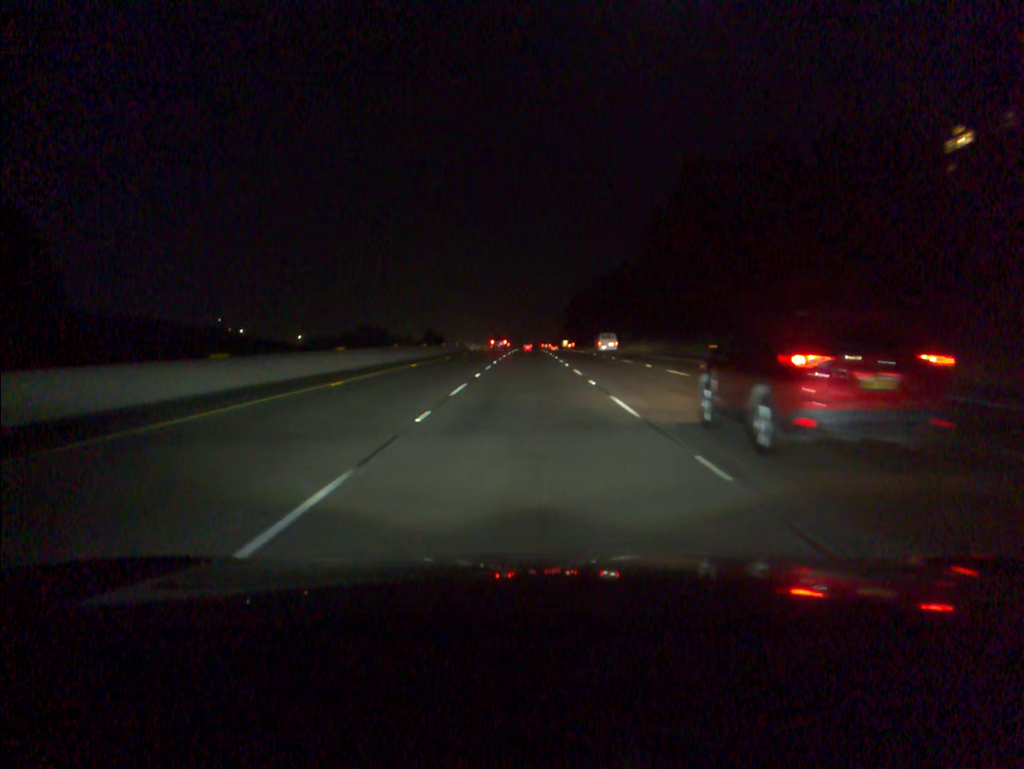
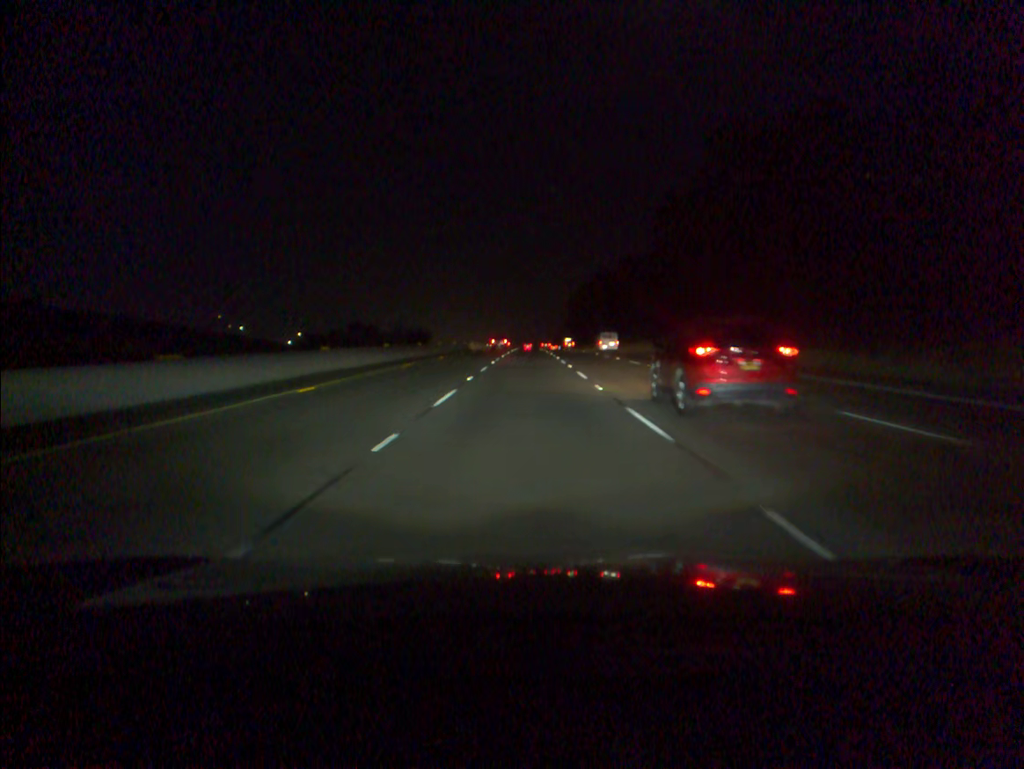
(0.0, +17.5) m; 0°
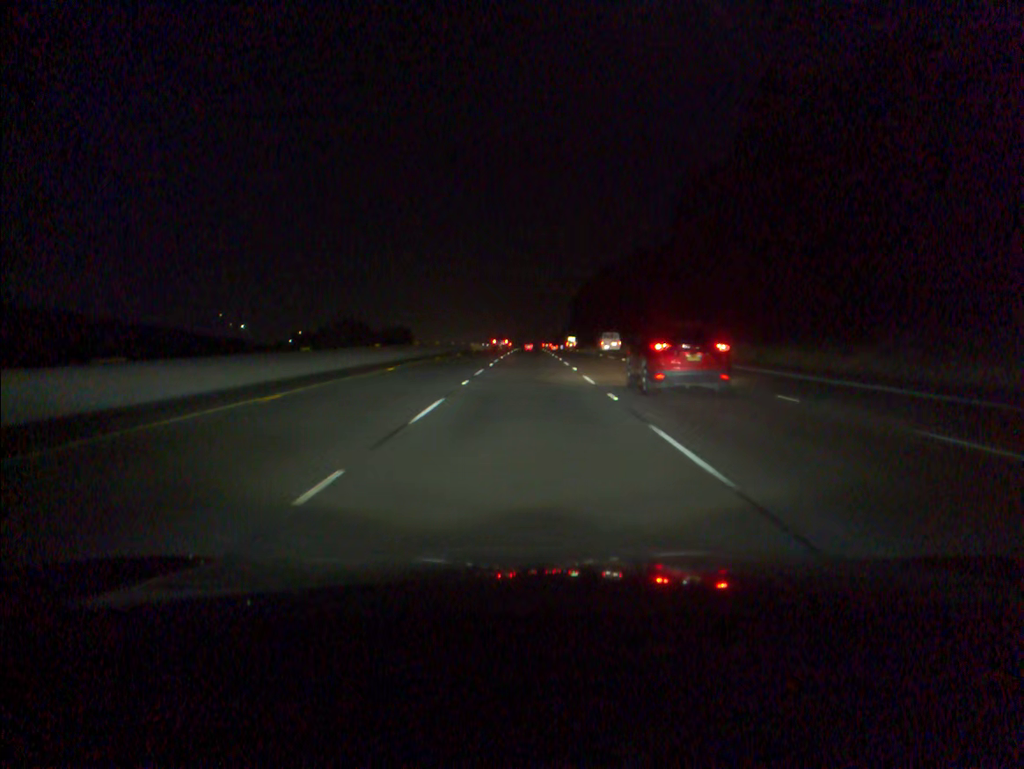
(0.0, +17.5) m; 0°
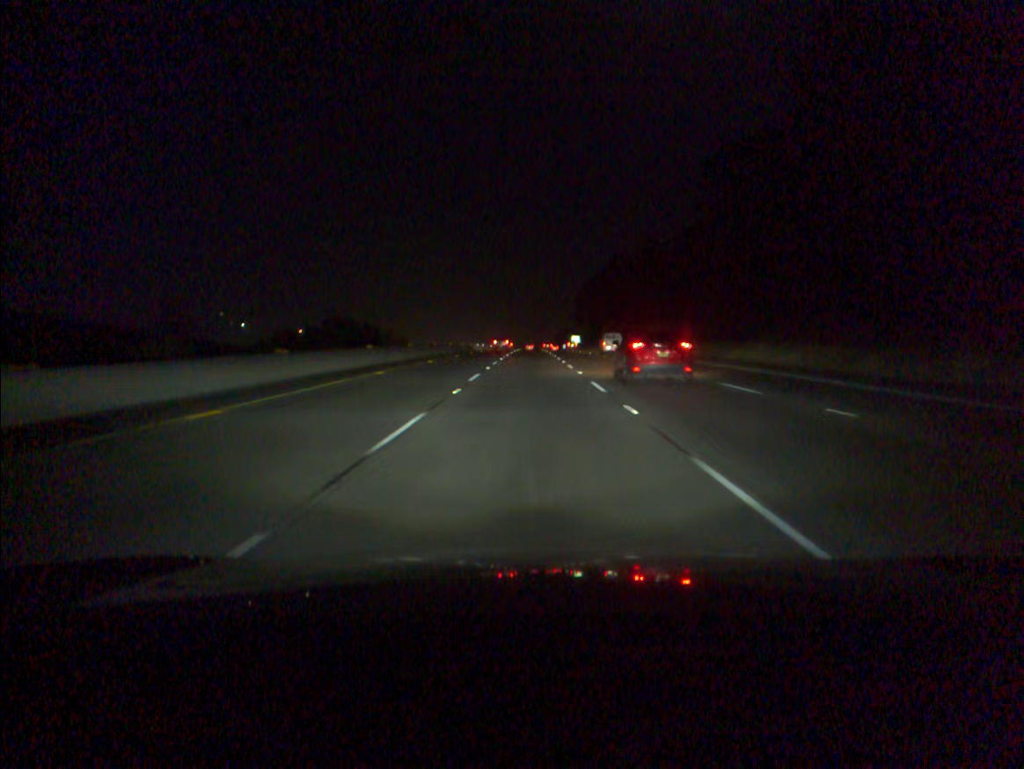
(0.0, +17.5) m; 0°
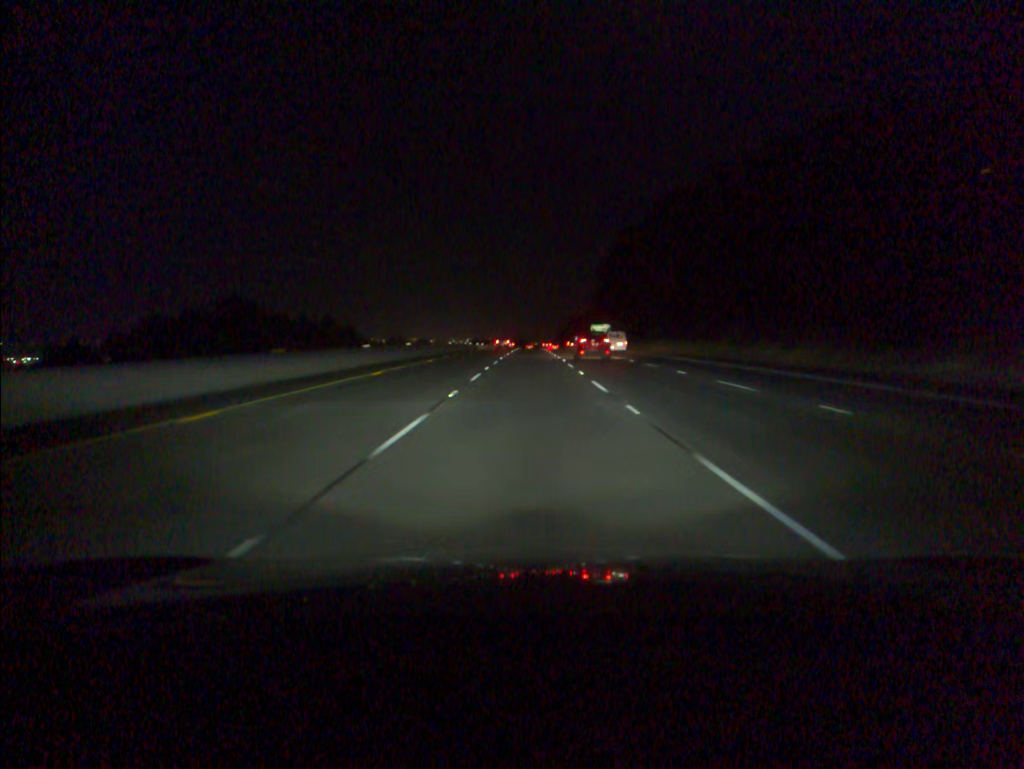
(+0.1, +87.9) m; 0°
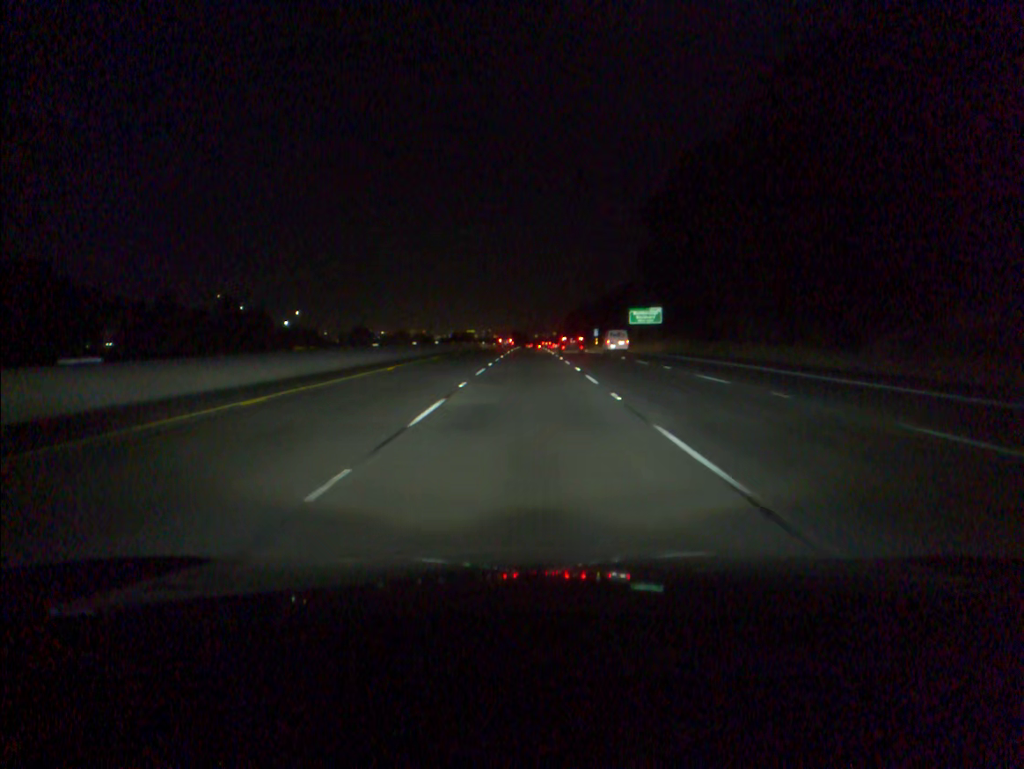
(0.0, +70.5) m; 0°
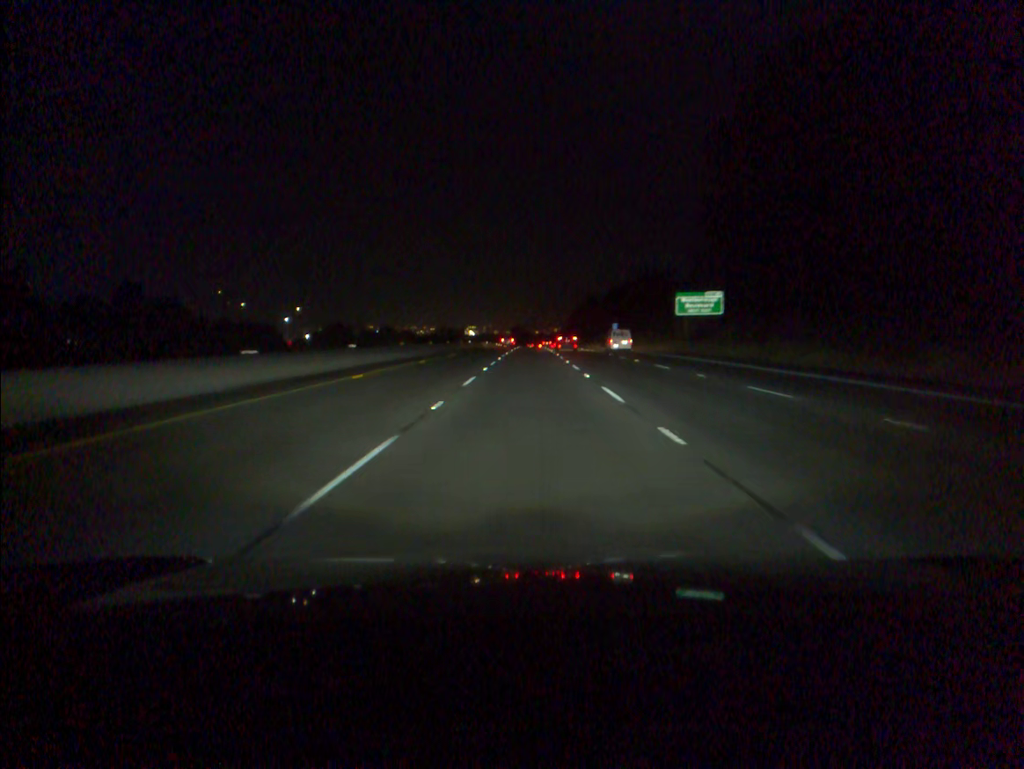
(0.0, +35.2) m; 0°
